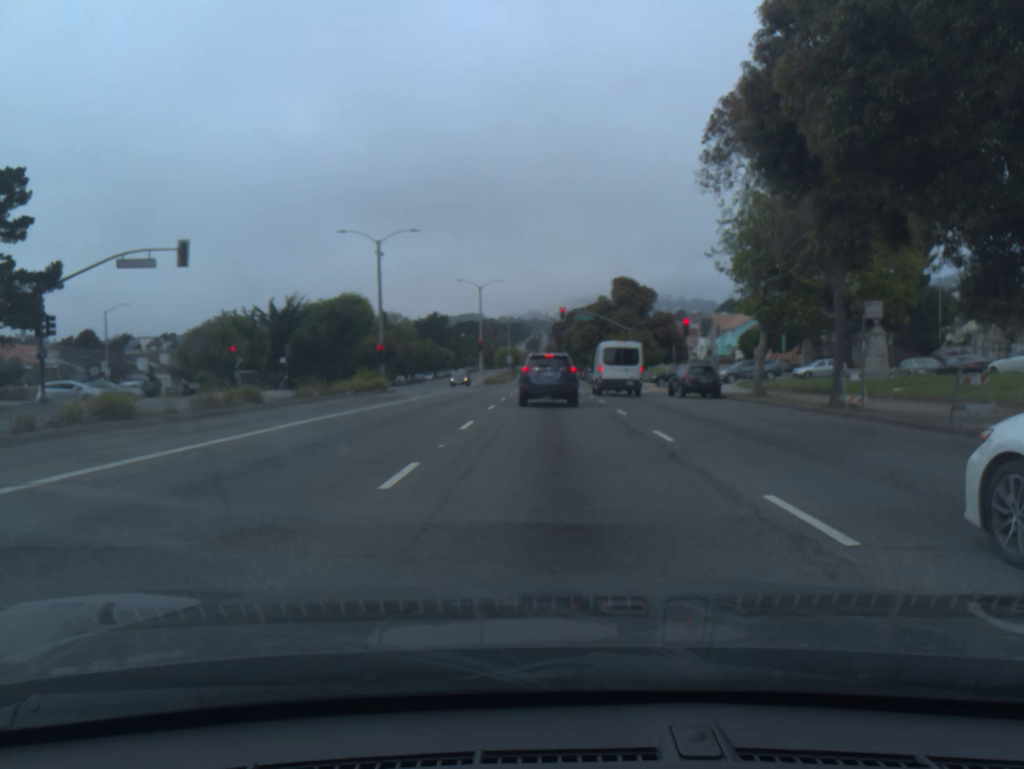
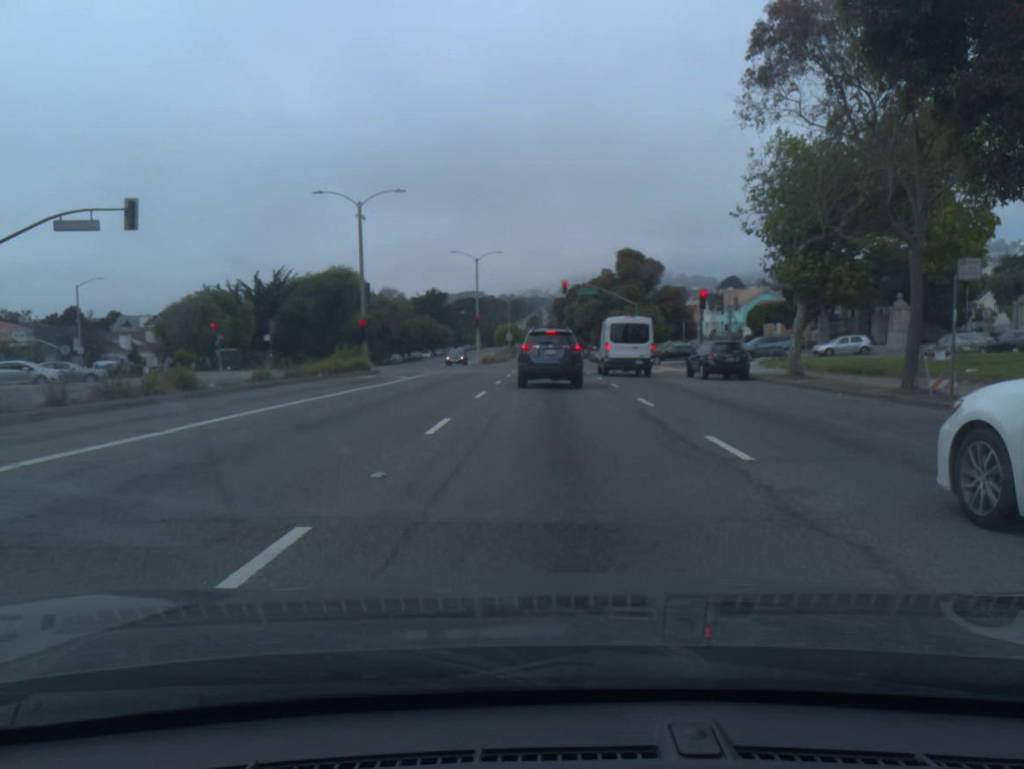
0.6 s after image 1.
(0.0, +4.8) m; 0°
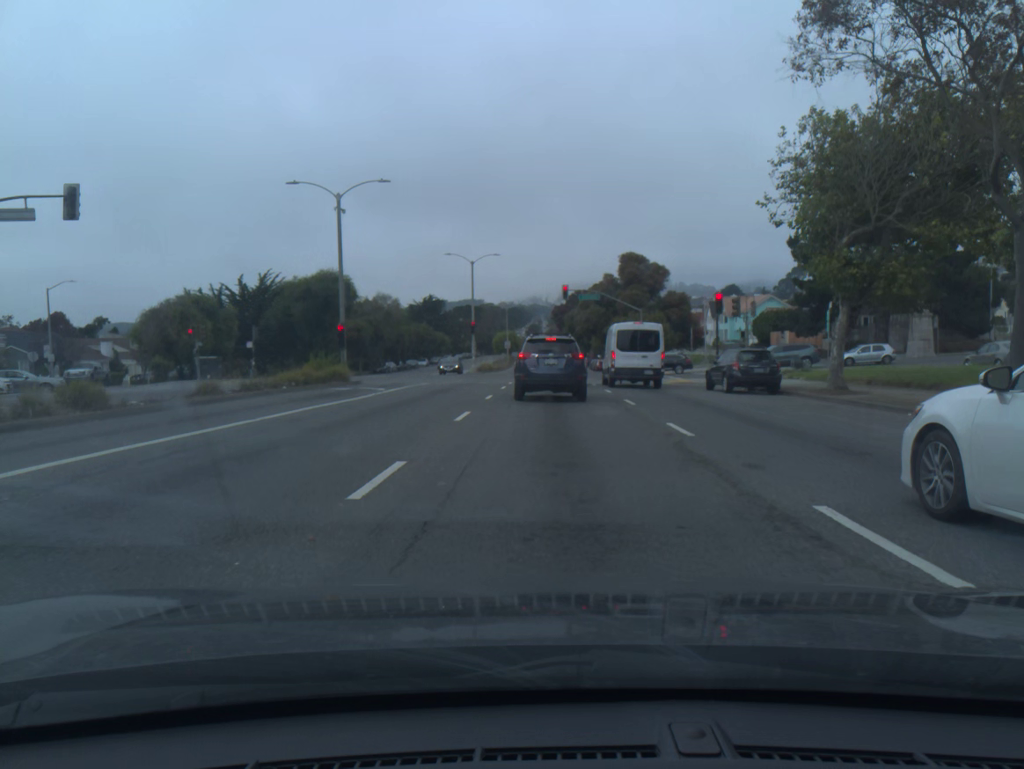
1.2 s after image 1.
(0.0, +4.2) m; 0°
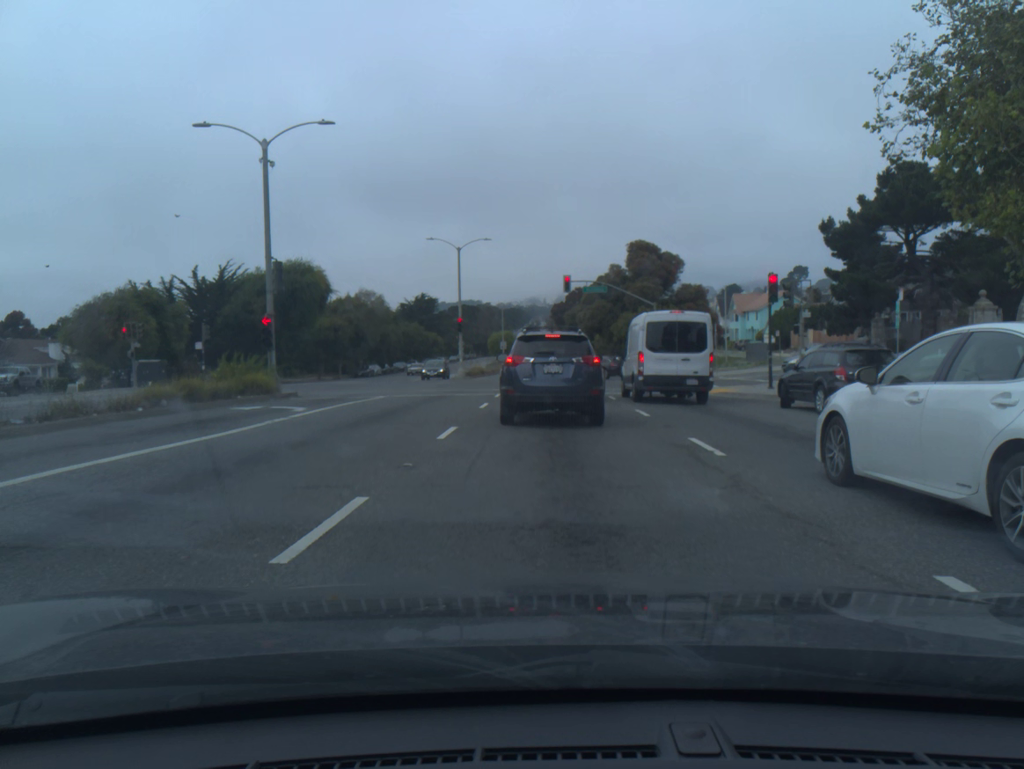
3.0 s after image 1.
(0.0, +9.4) m; 0°
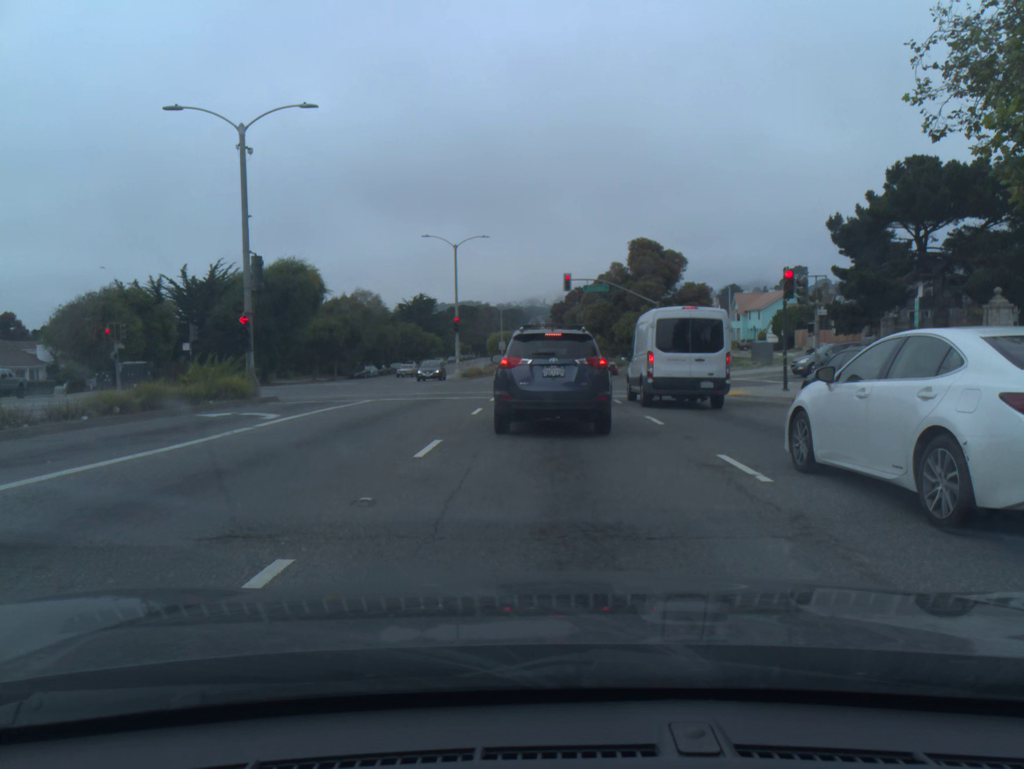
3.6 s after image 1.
(0.0, +2.0) m; 0°
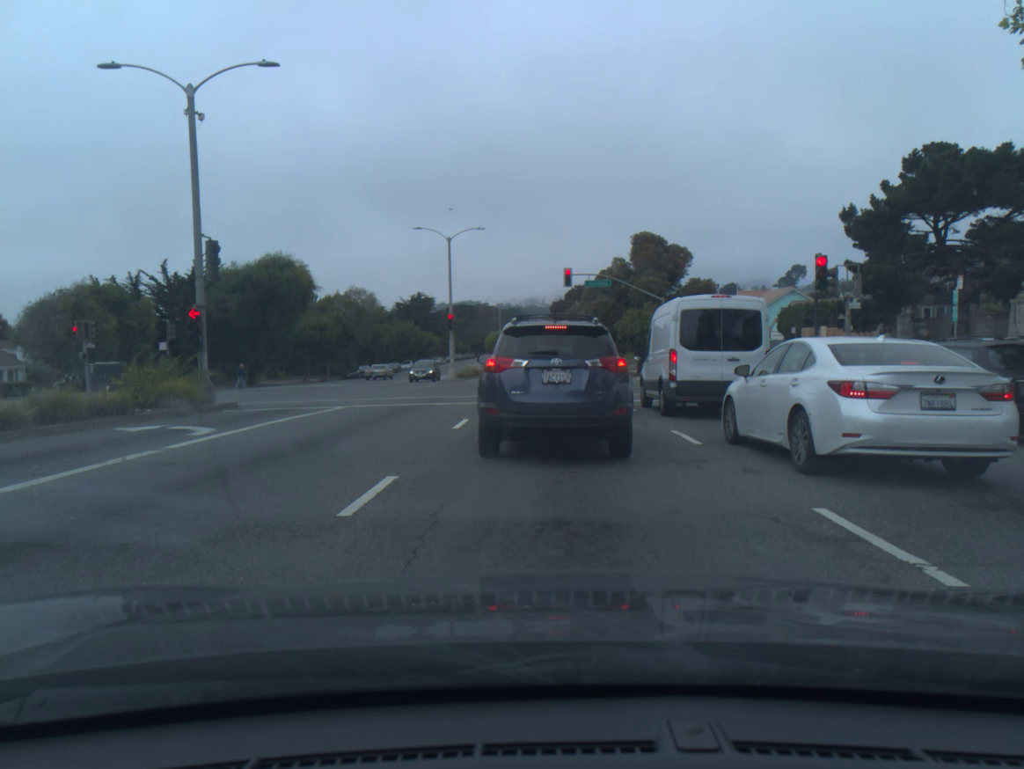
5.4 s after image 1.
(0.0, +3.5) m; +1°
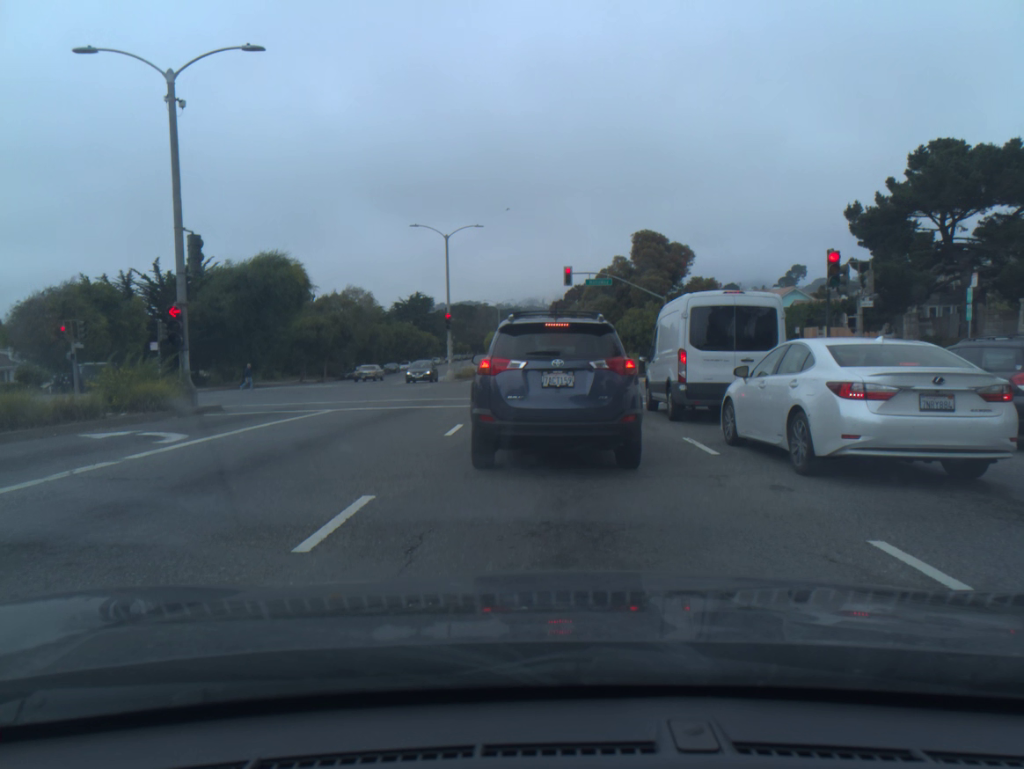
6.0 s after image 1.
(0.0, +1.0) m; 0°
